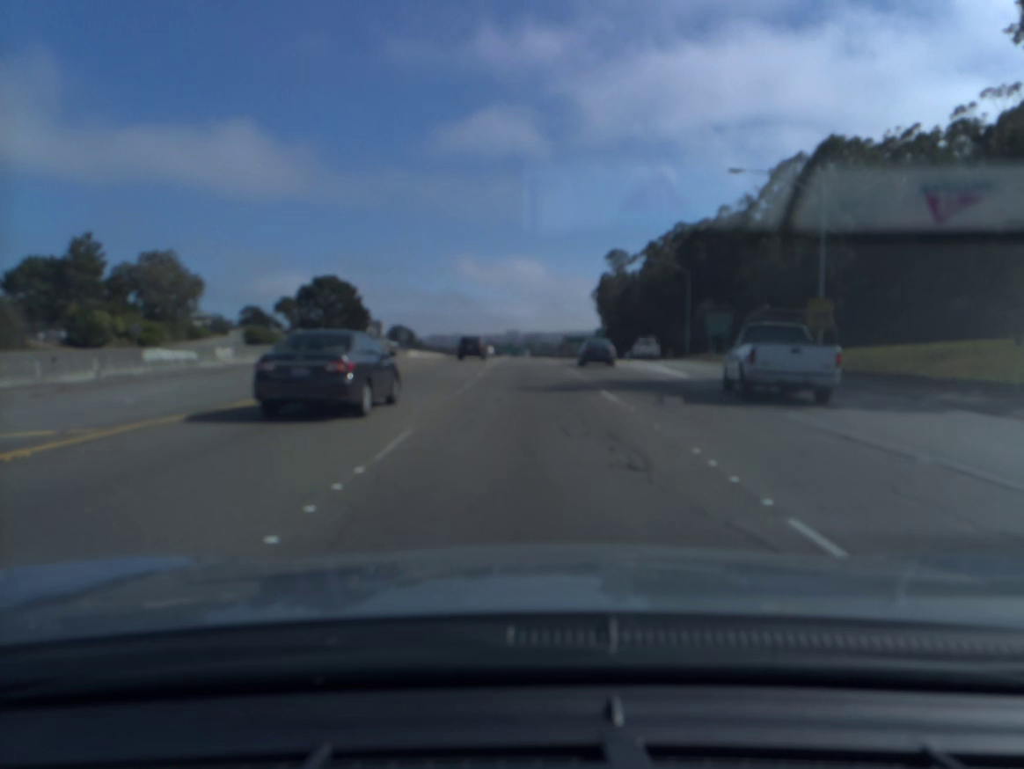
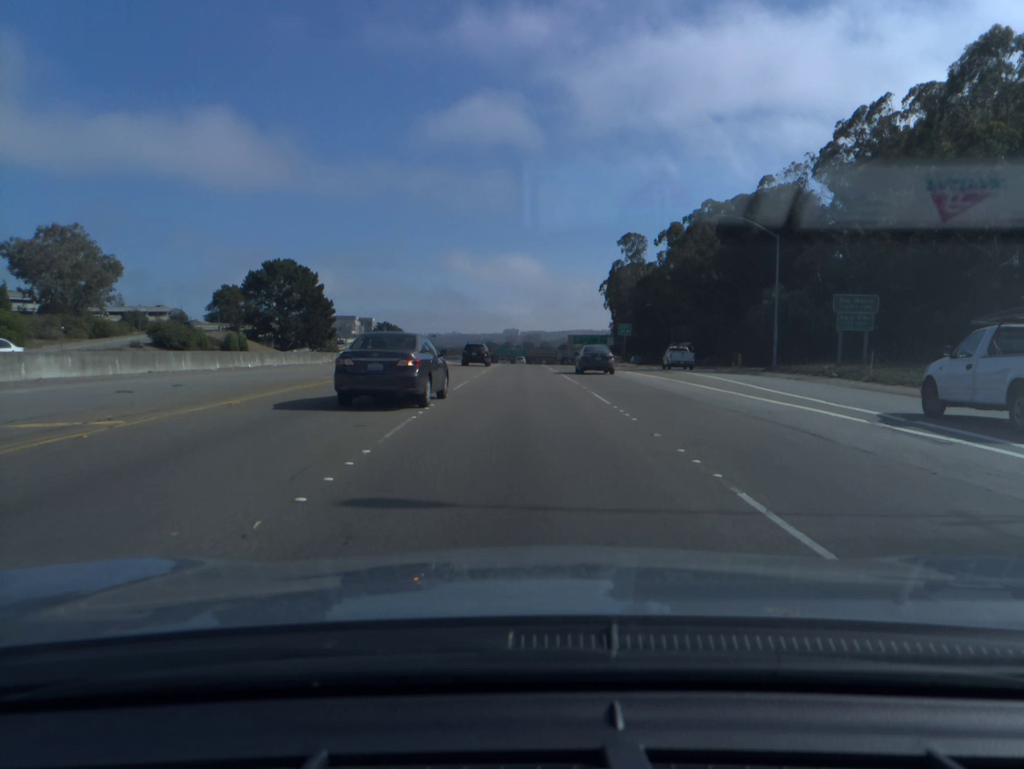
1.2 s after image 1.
(+0.2, +29.1) m; 0°
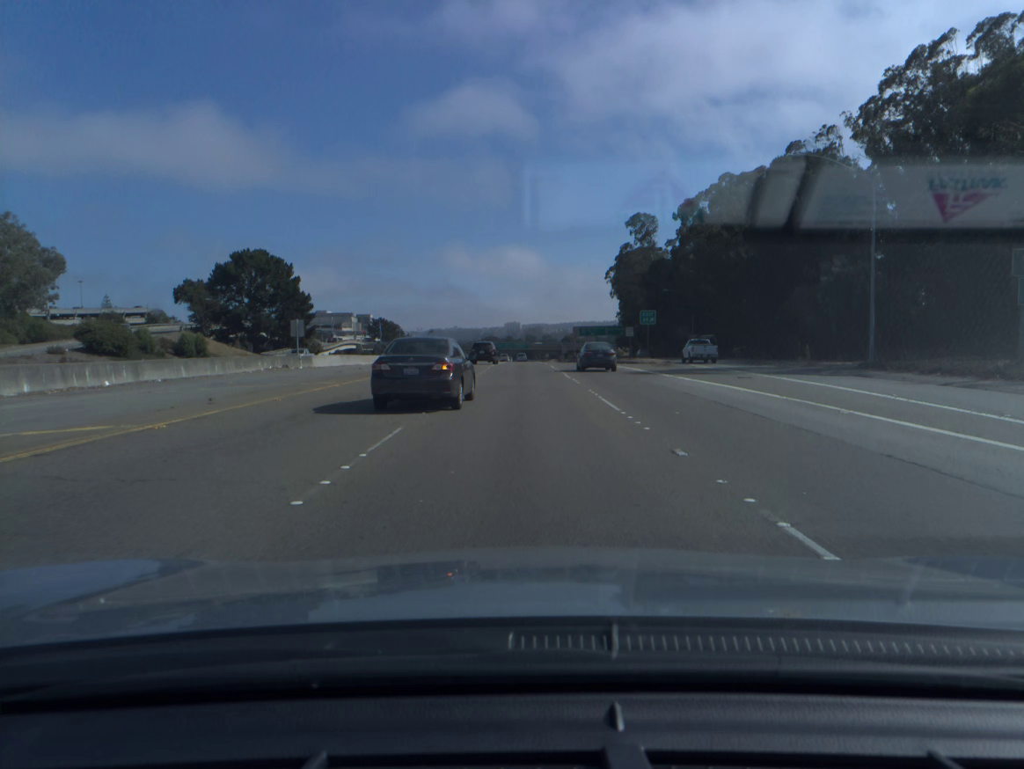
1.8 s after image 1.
(0.0, +15.2) m; 0°
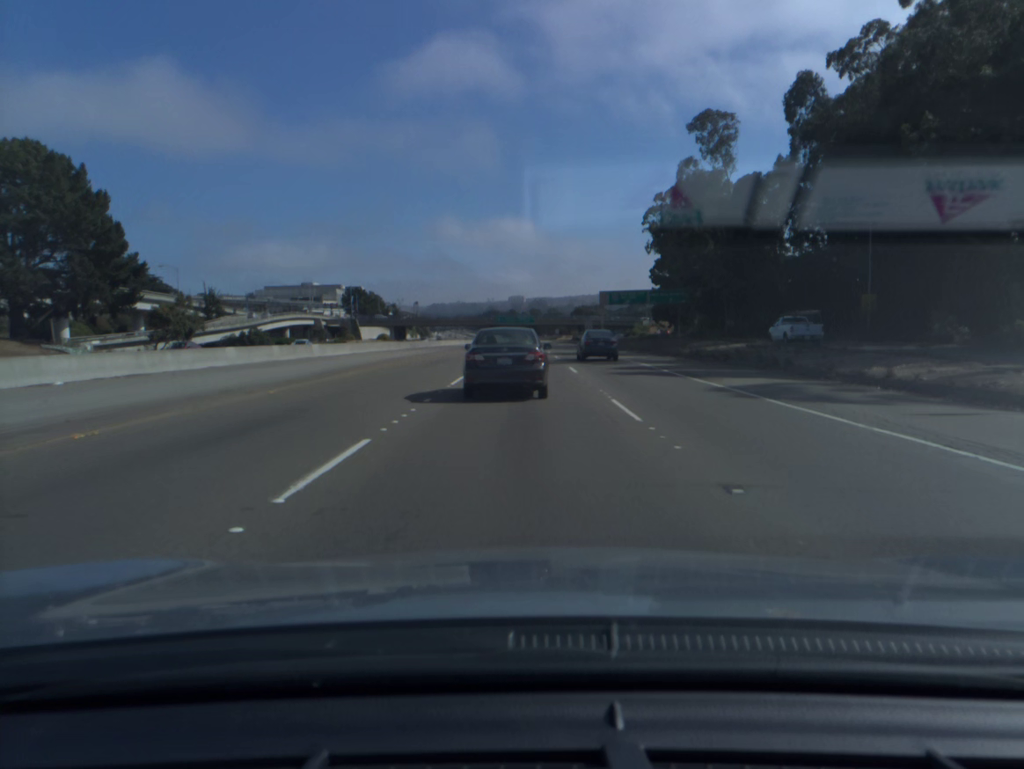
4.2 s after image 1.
(-0.3, +61.9) m; 0°
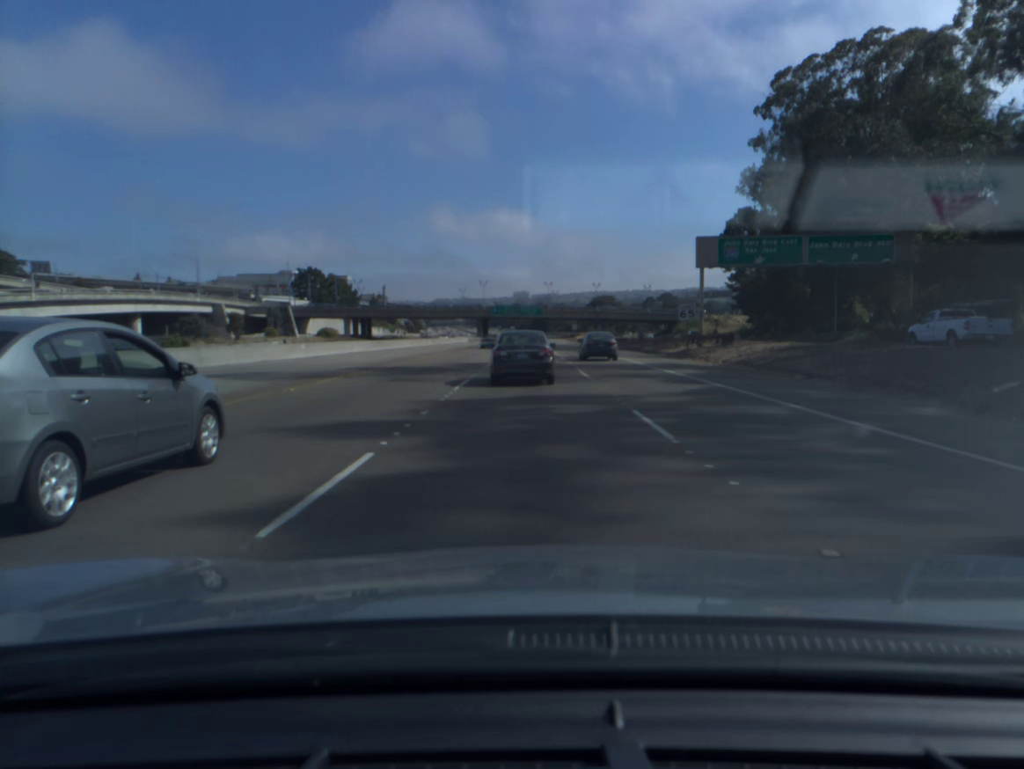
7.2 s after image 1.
(-0.1, +75.6) m; 0°
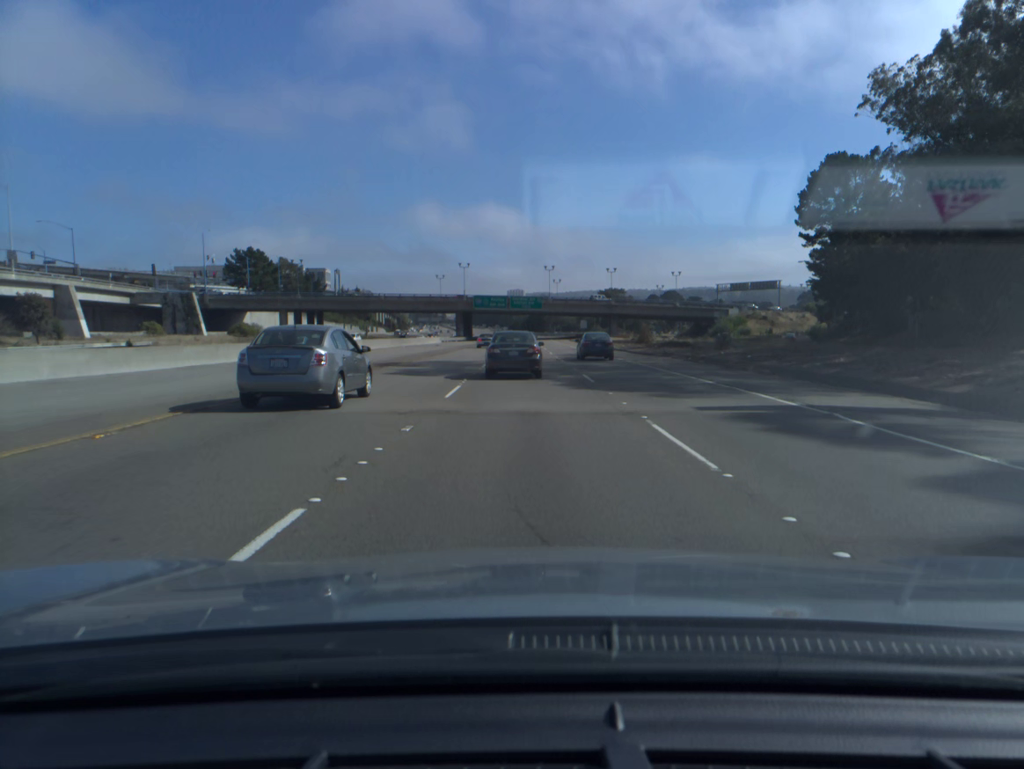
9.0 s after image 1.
(+0.1, +46.6) m; 0°
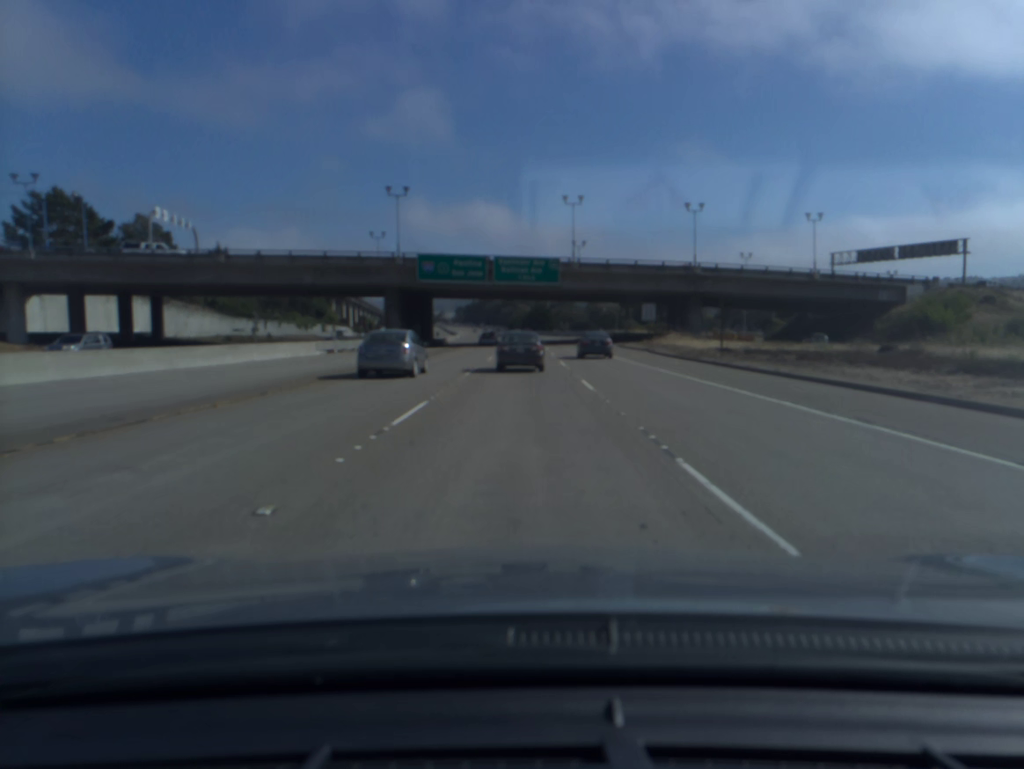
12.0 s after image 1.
(+0.3, +80.4) m; 0°
